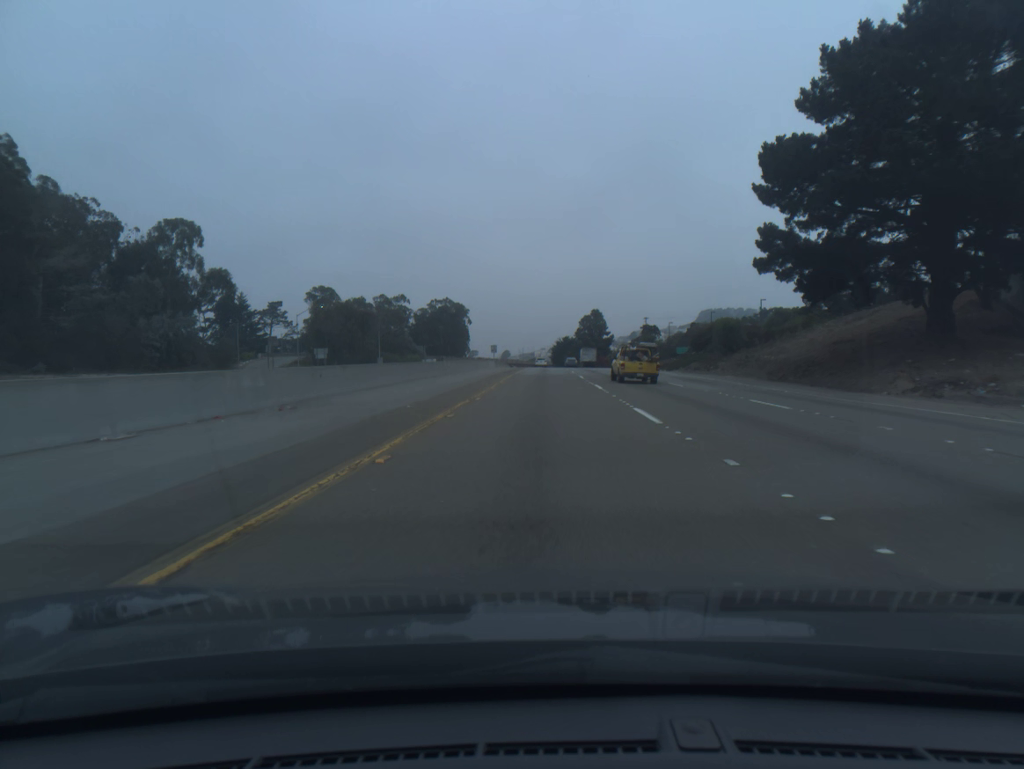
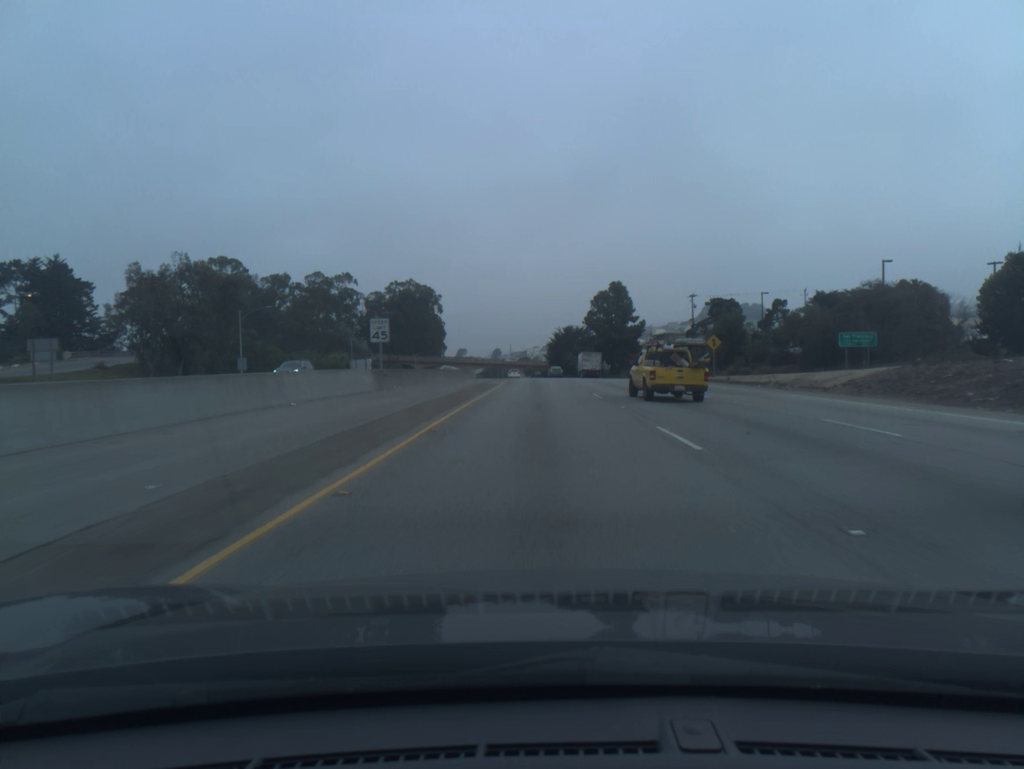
(+0.2, +78.6) m; 0°
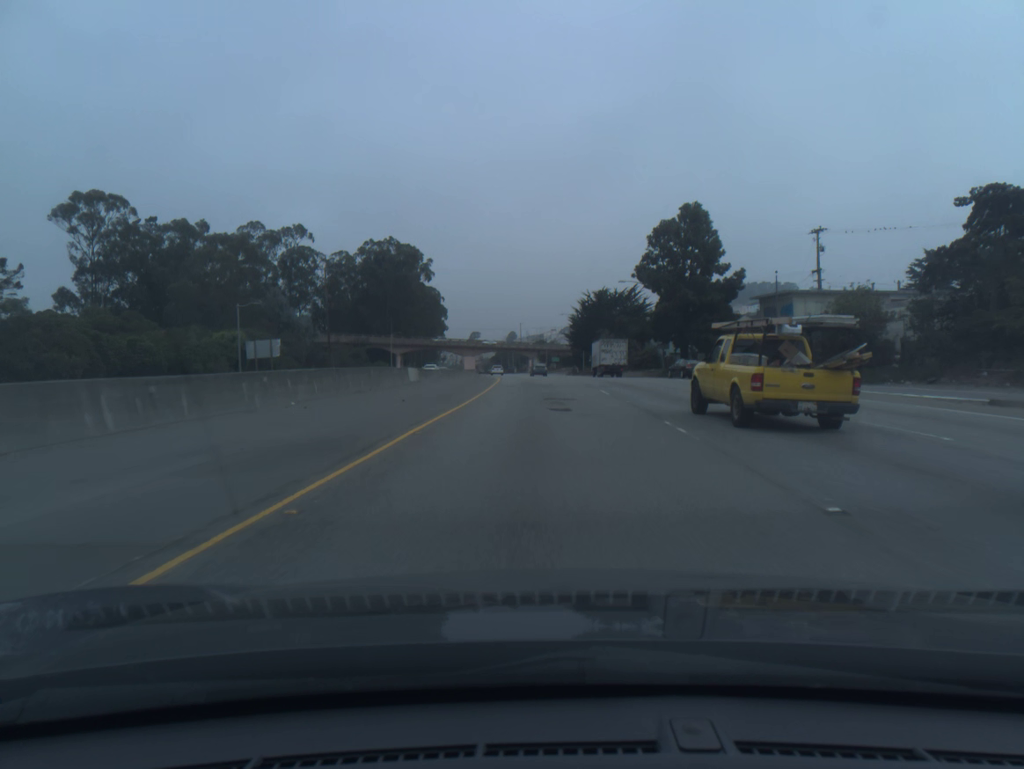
(-0.3, +59.2) m; -1°
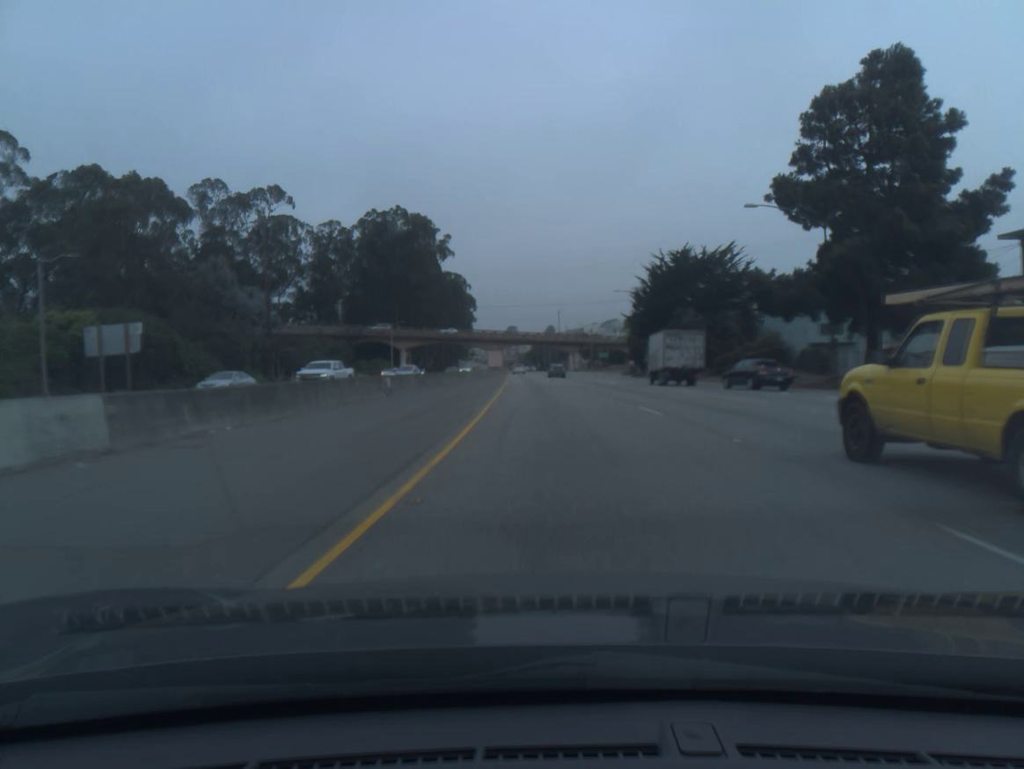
(-1.0, +39.2) m; -3°
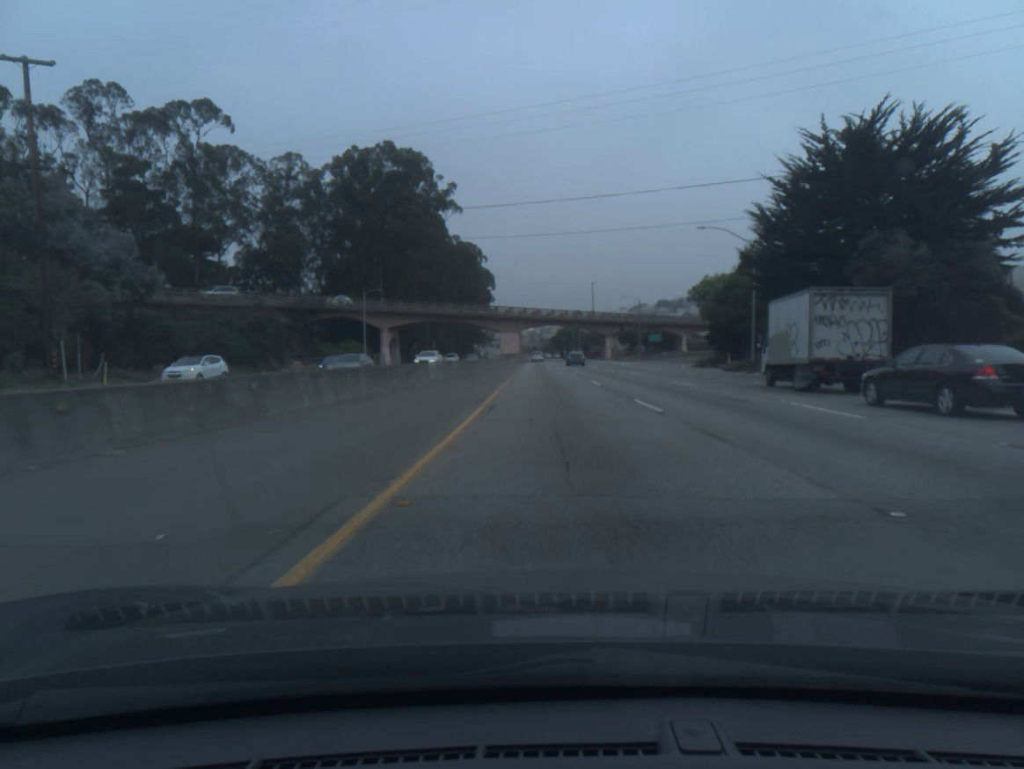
(-0.8, +38.3) m; -2°
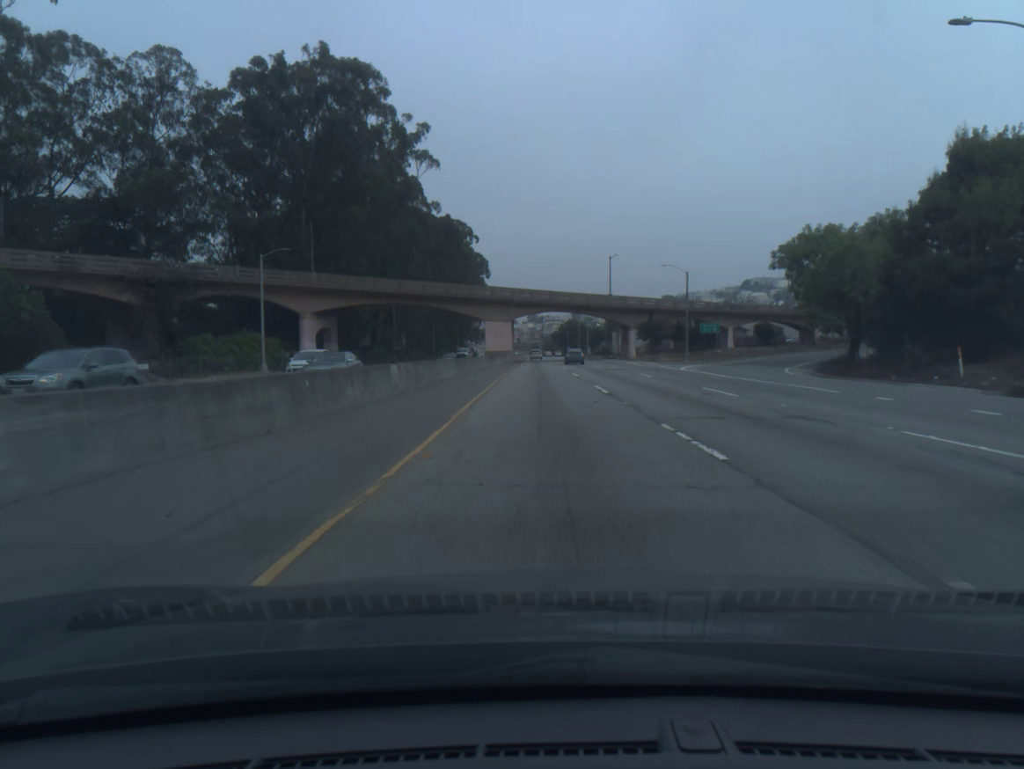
(-0.1, +36.8) m; 0°
